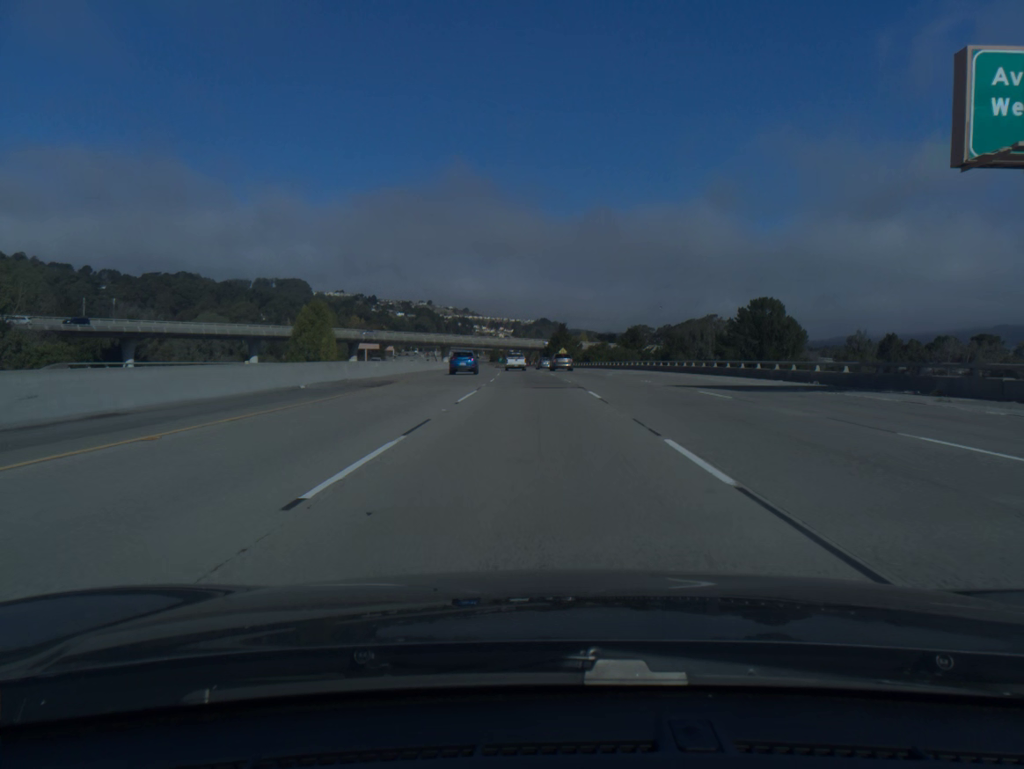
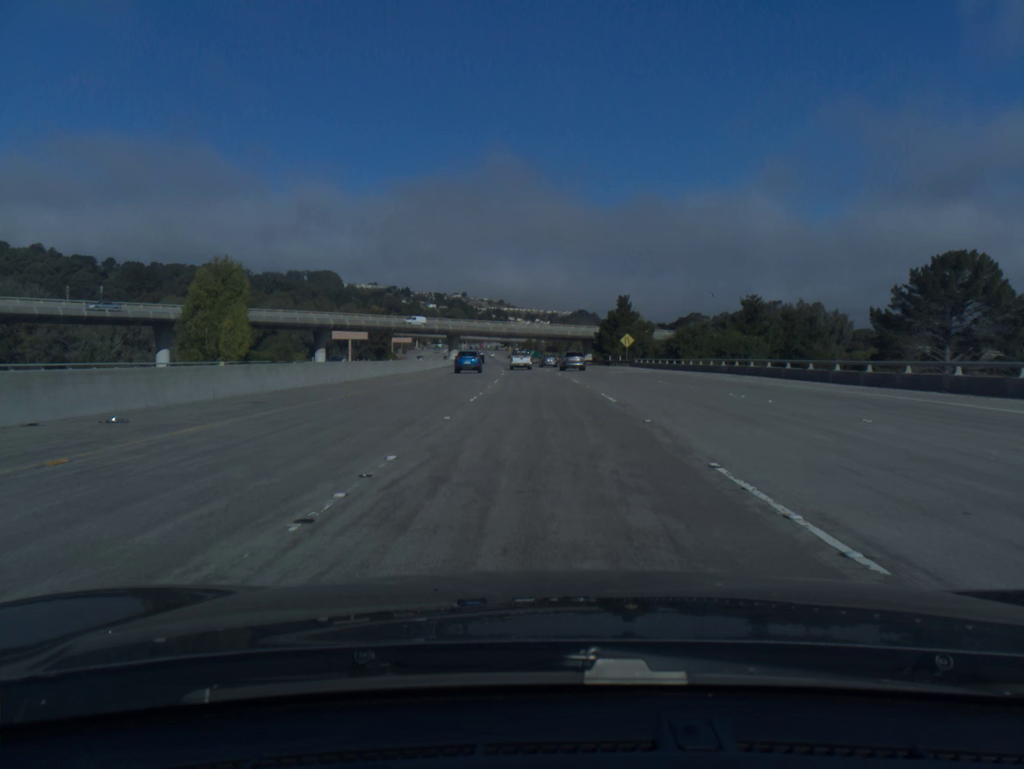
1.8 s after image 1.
(-1.4, +61.1) m; -3°
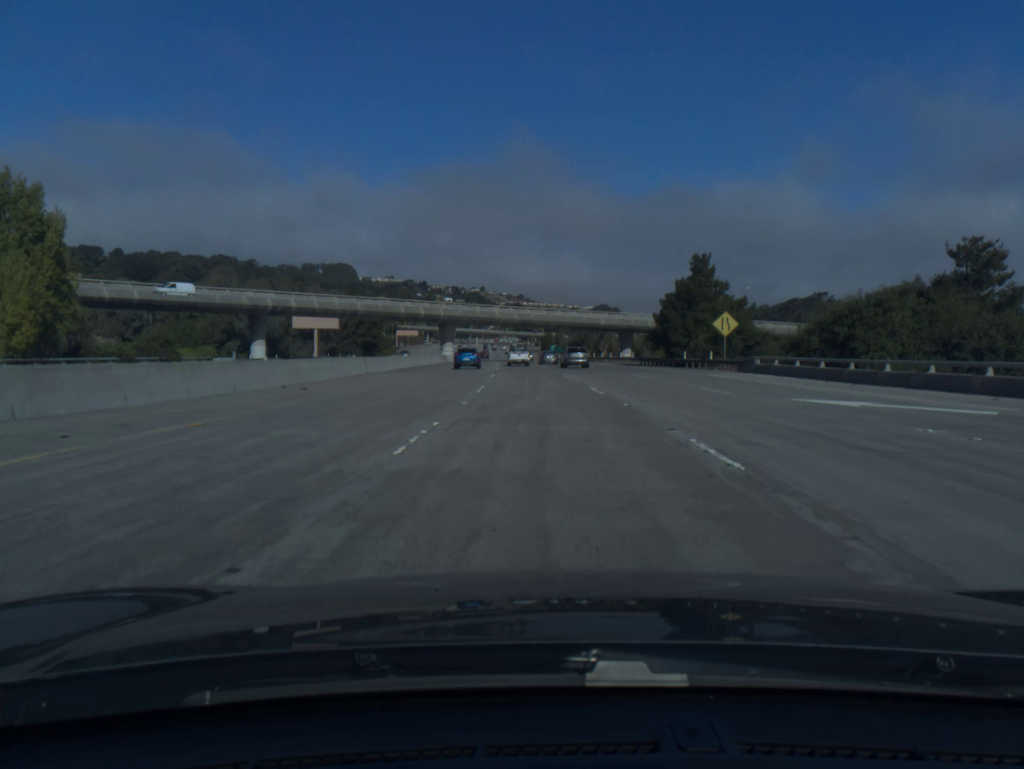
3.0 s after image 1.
(-0.6, +40.6) m; -1°
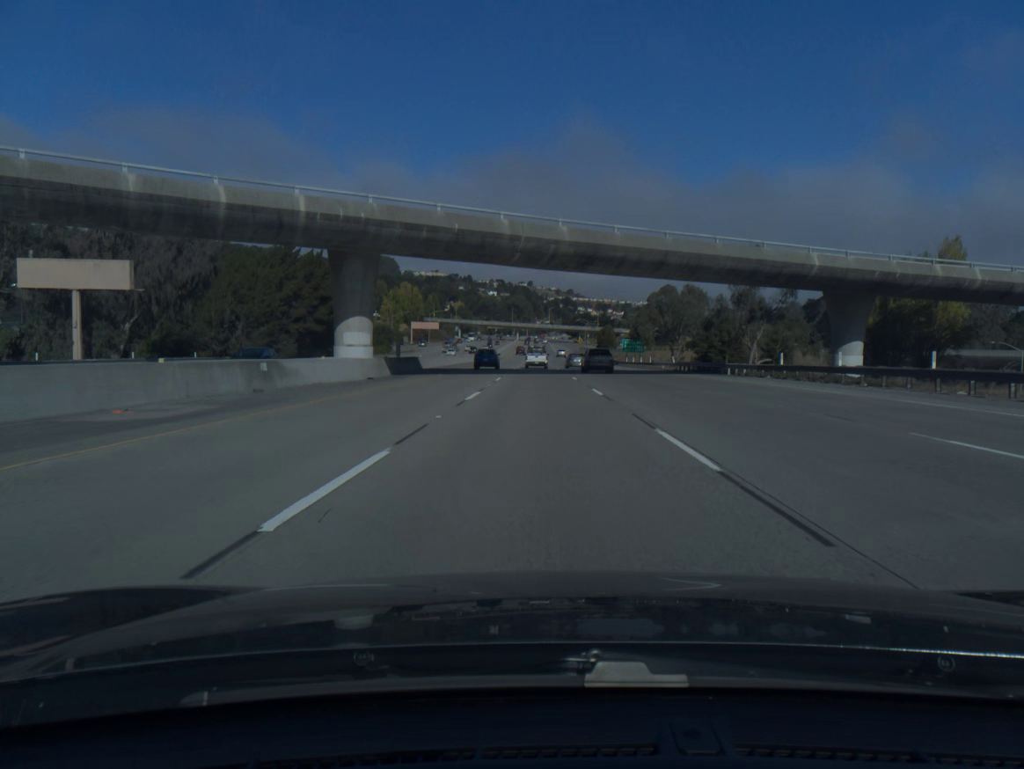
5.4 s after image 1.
(-2.4, +80.7) m; -4°
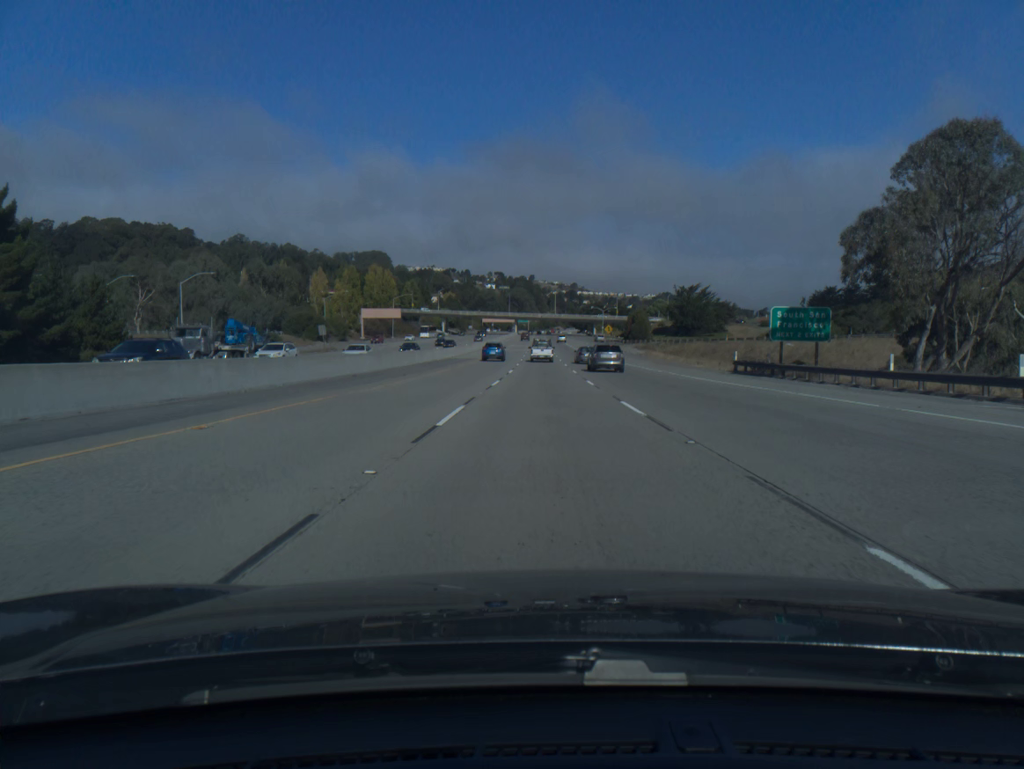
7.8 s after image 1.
(-0.6, +80.2) m; 0°
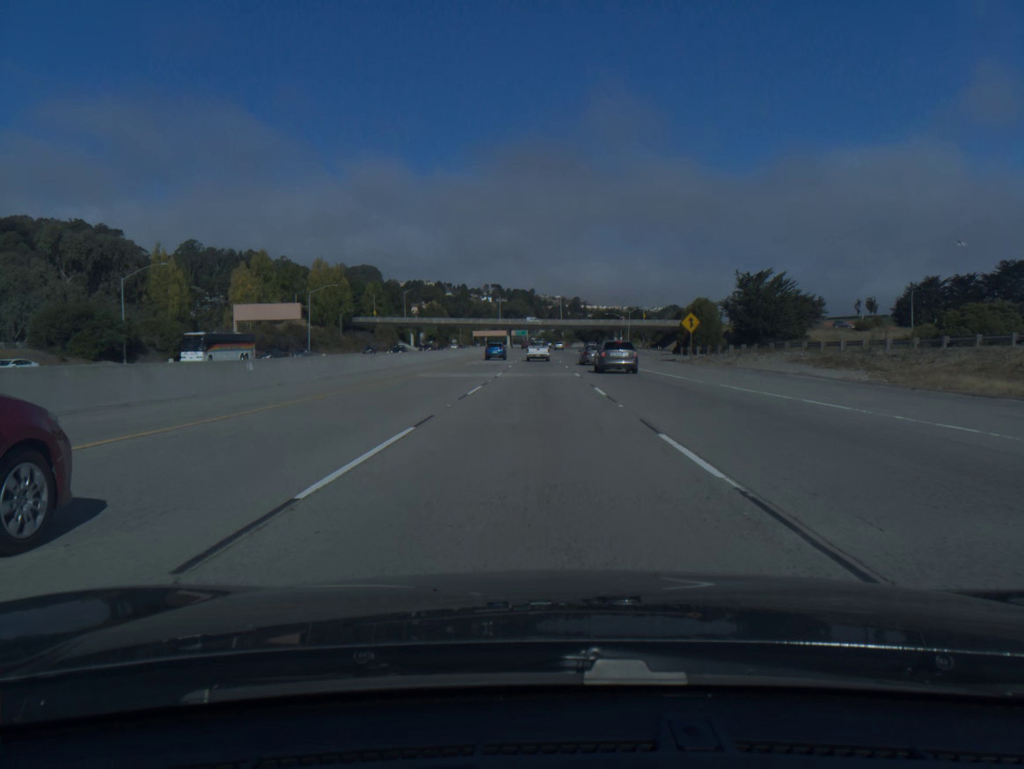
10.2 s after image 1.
(+0.2, +79.9) m; 0°
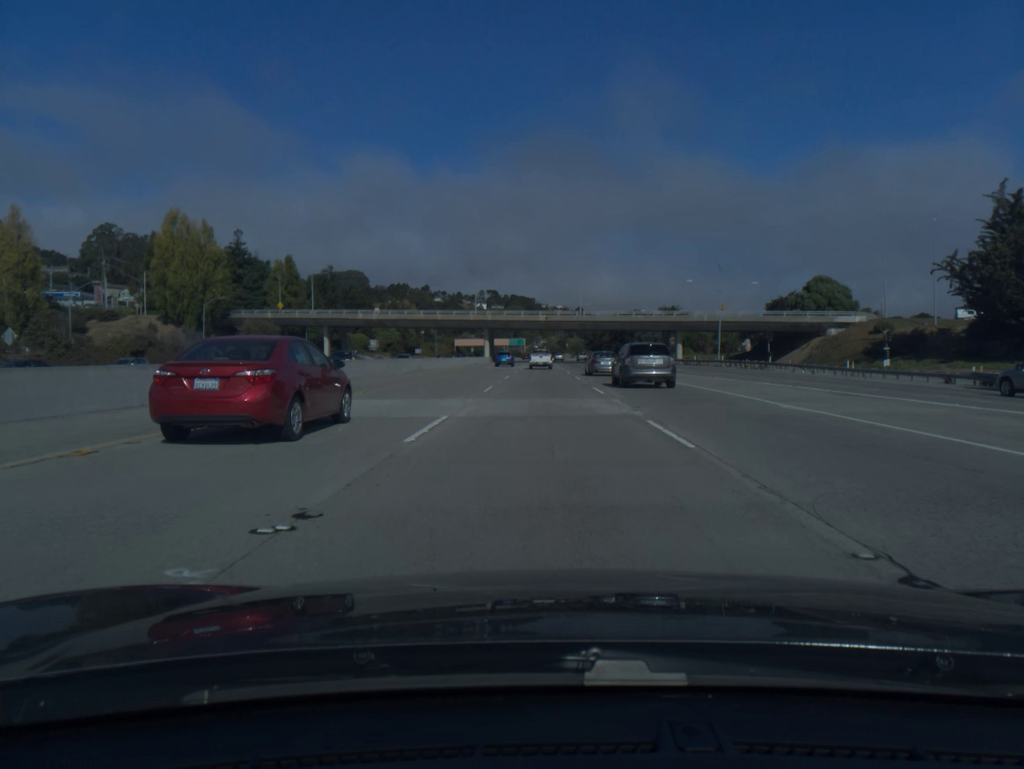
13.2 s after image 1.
(-0.3, +98.4) m; 0°
